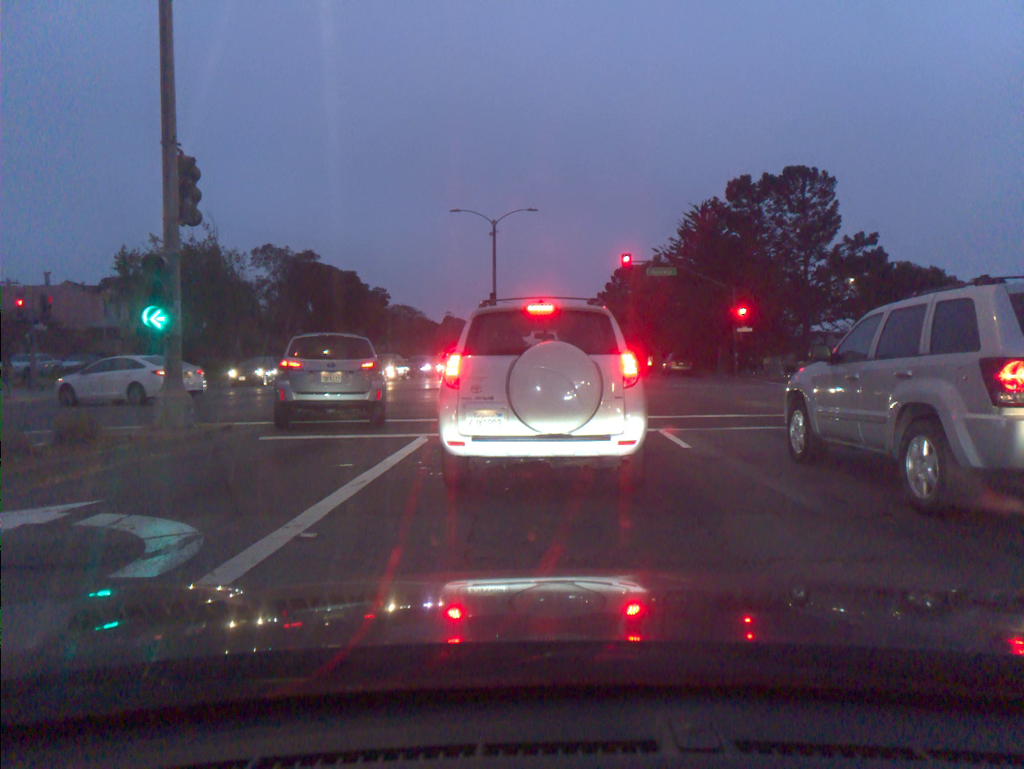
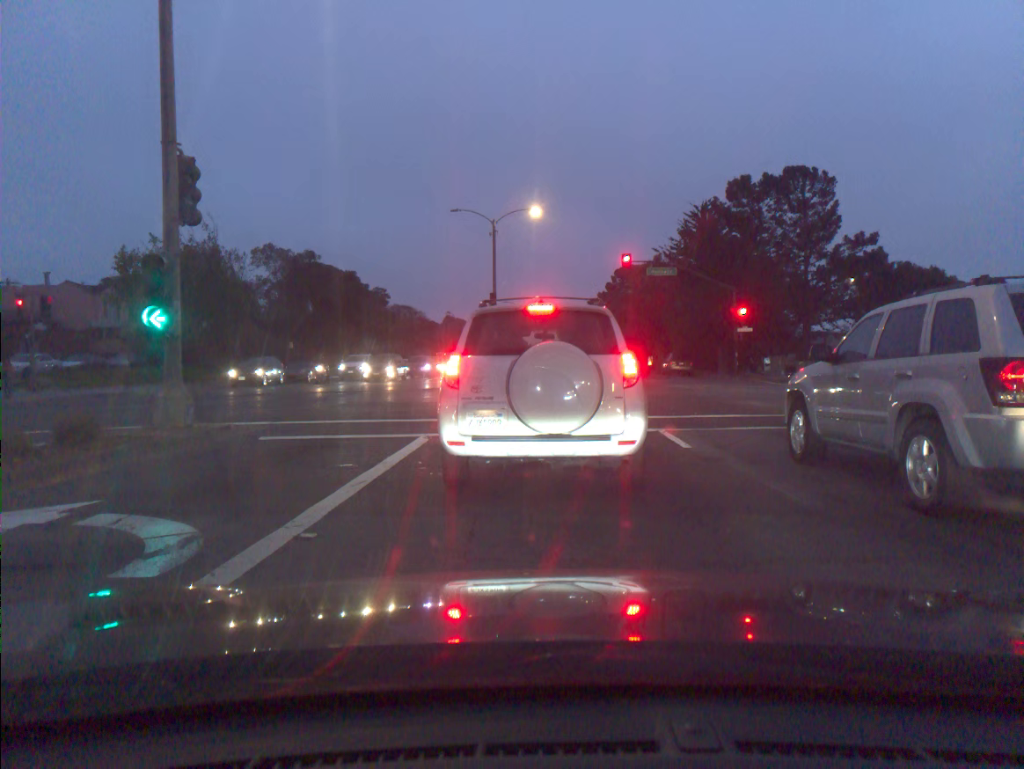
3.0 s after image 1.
(0.0, 0.0) m; 0°
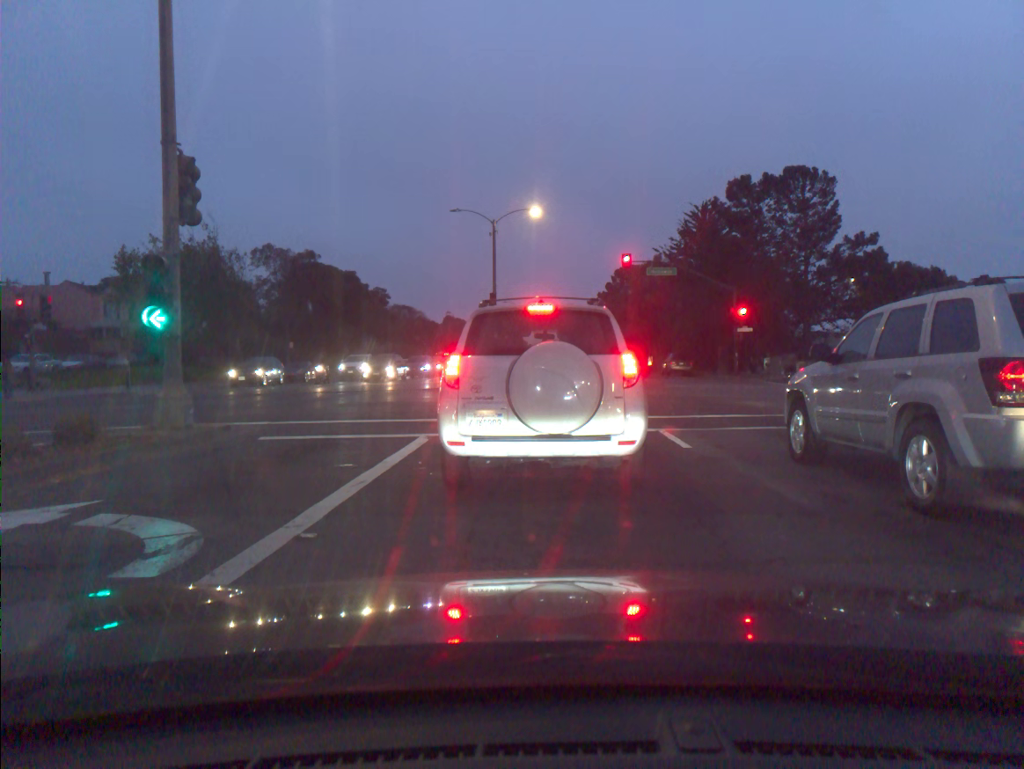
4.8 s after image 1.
(0.0, 0.0) m; 0°
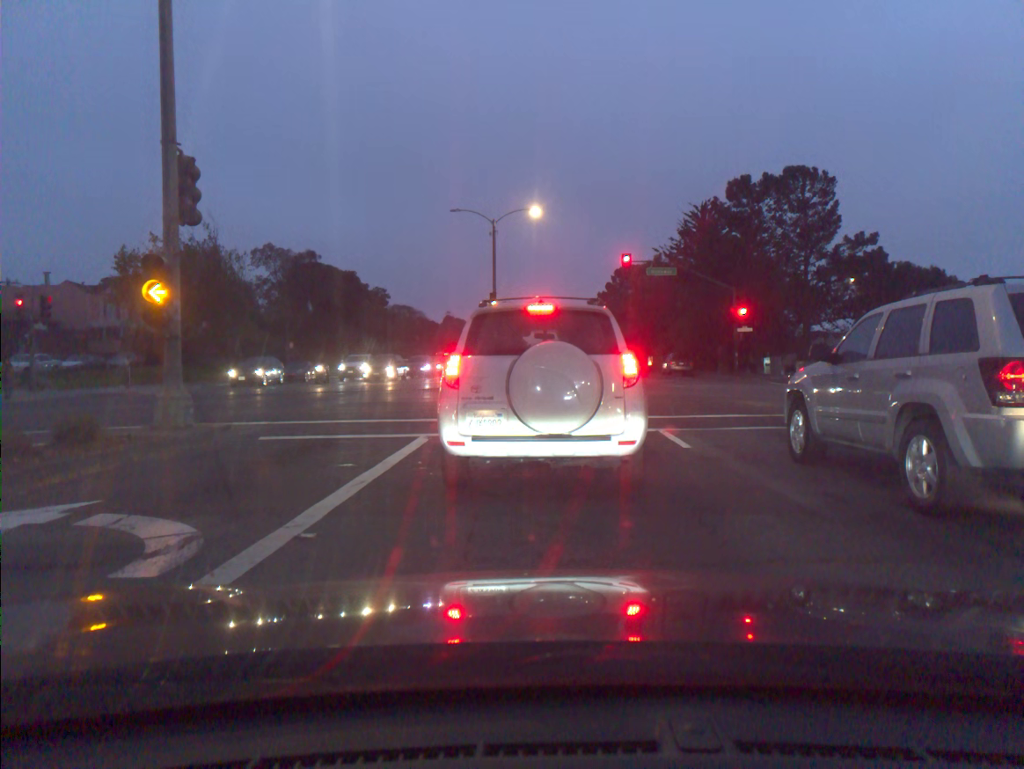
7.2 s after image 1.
(0.0, 0.0) m; 0°
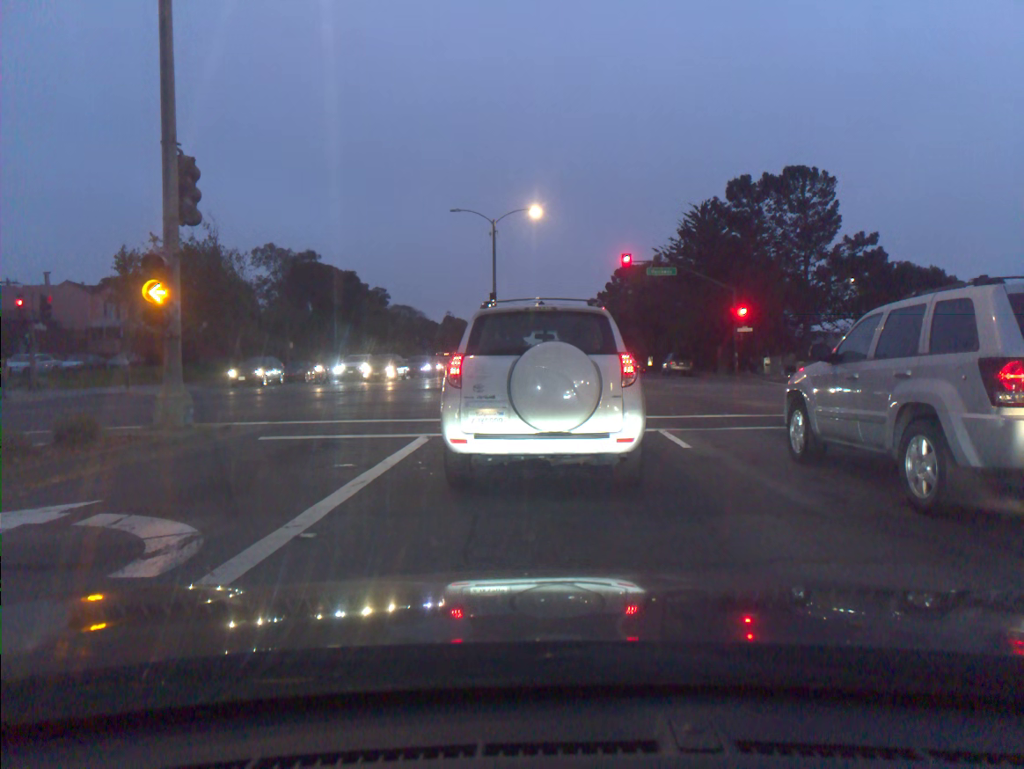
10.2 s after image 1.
(0.0, 0.0) m; 0°
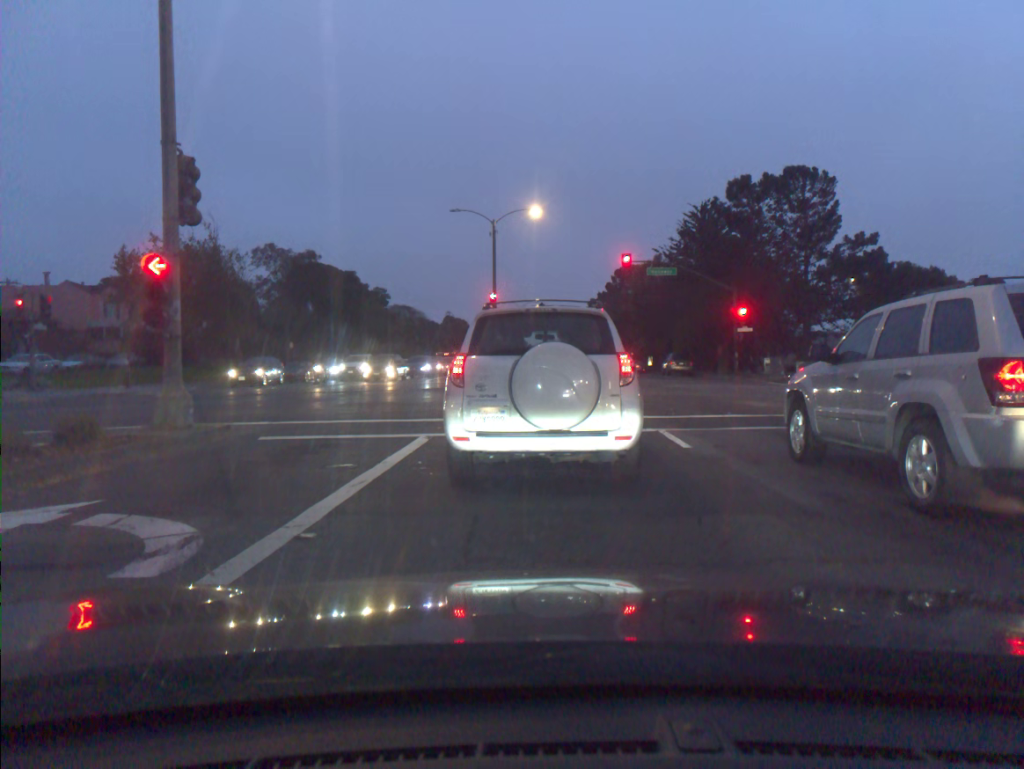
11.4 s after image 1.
(0.0, 0.0) m; 0°
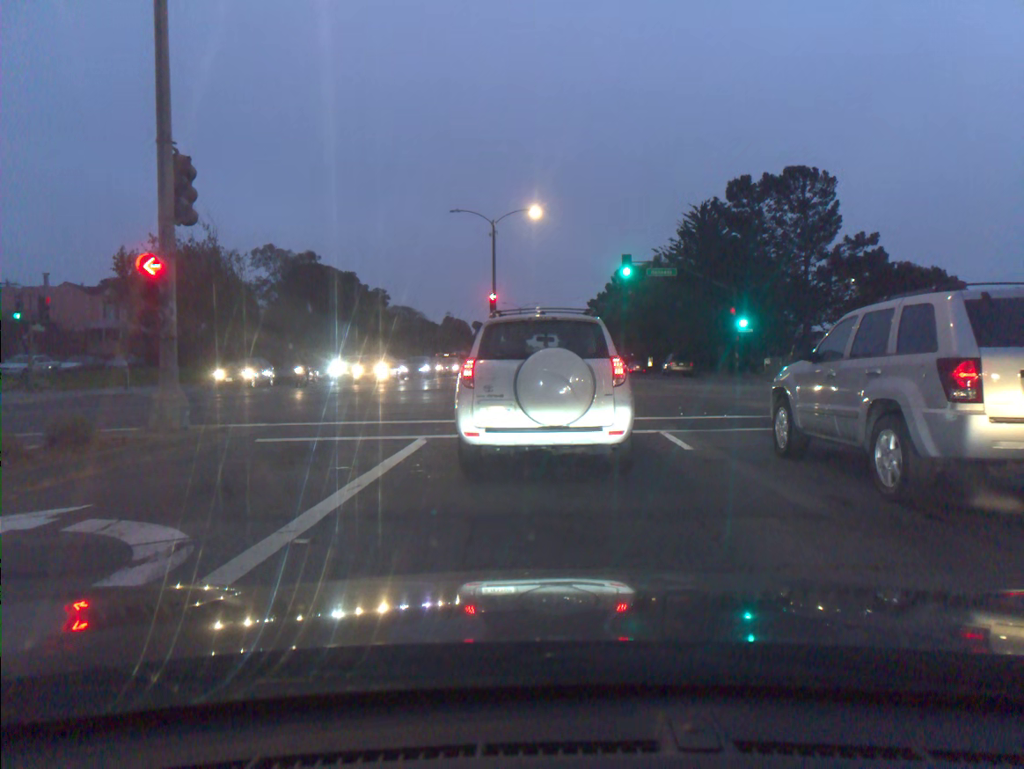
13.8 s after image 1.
(0.0, +0.1) m; 0°
